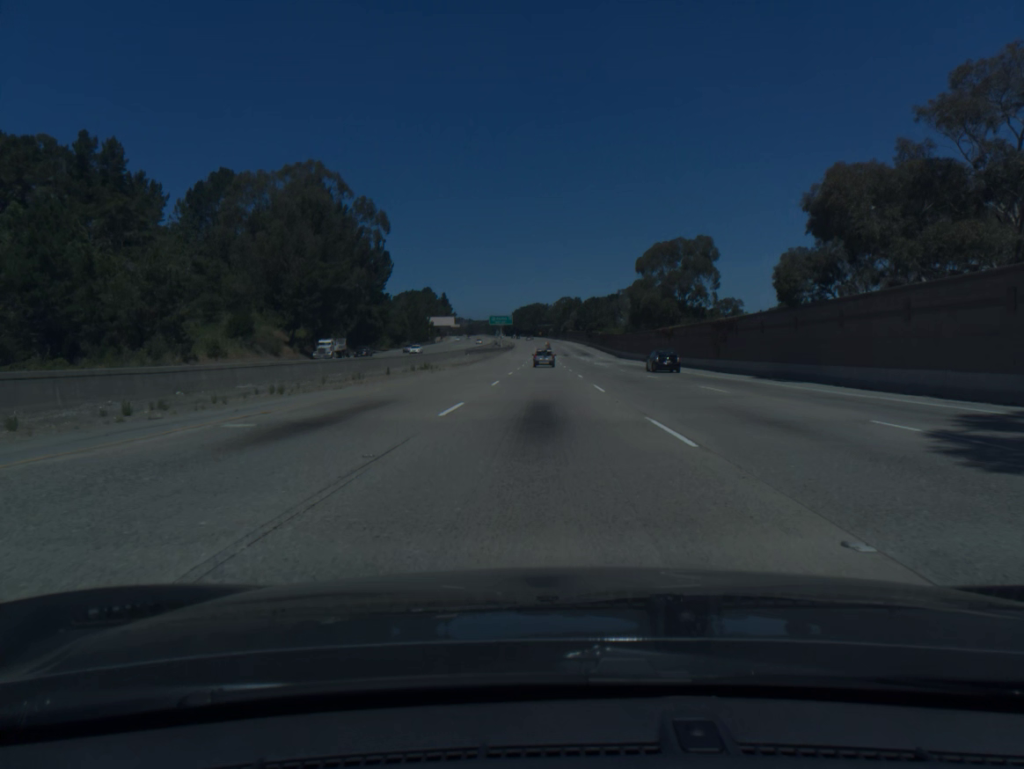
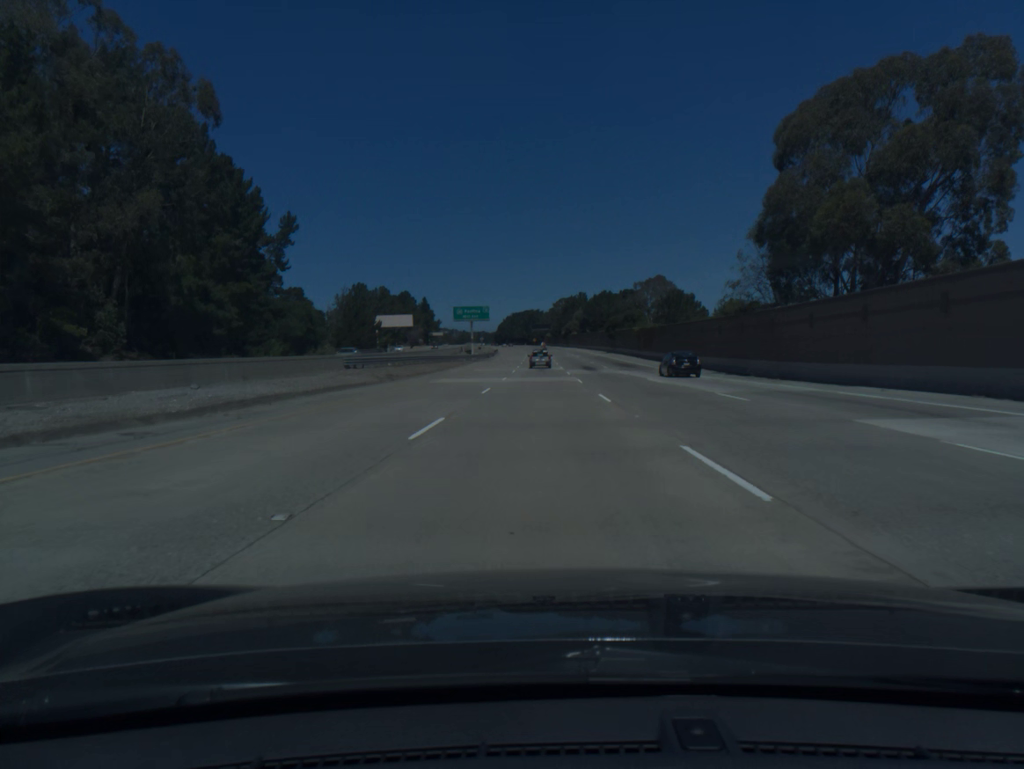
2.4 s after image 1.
(+0.2, +76.0) m; 0°
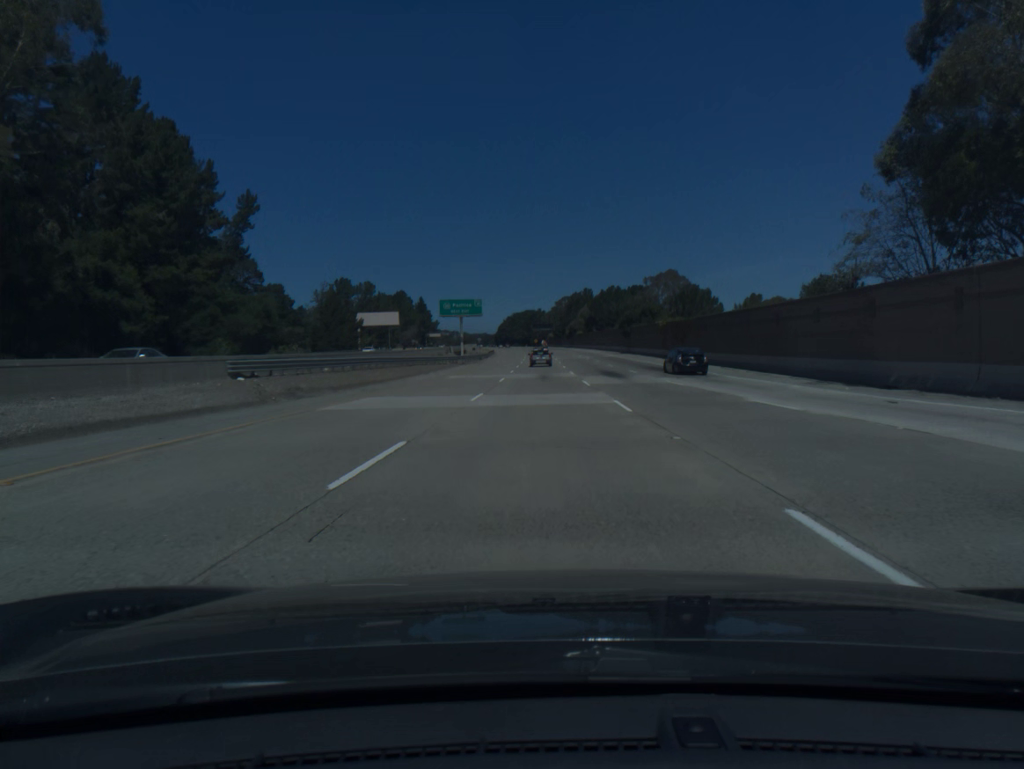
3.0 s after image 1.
(0.0, +19.0) m; 0°
